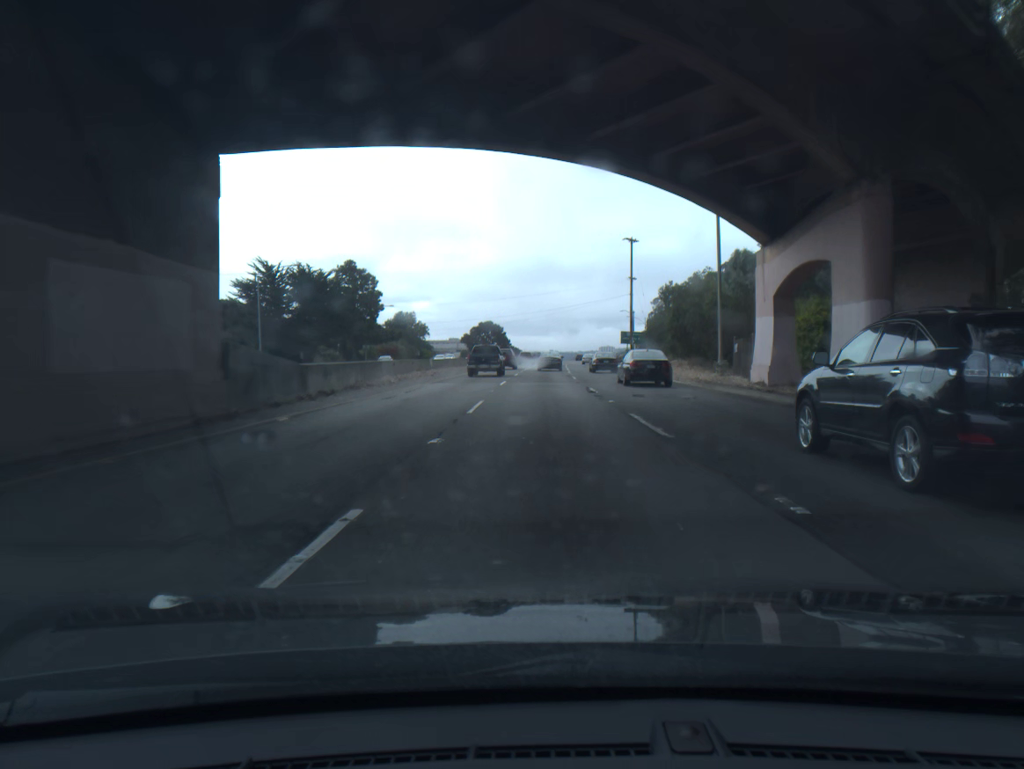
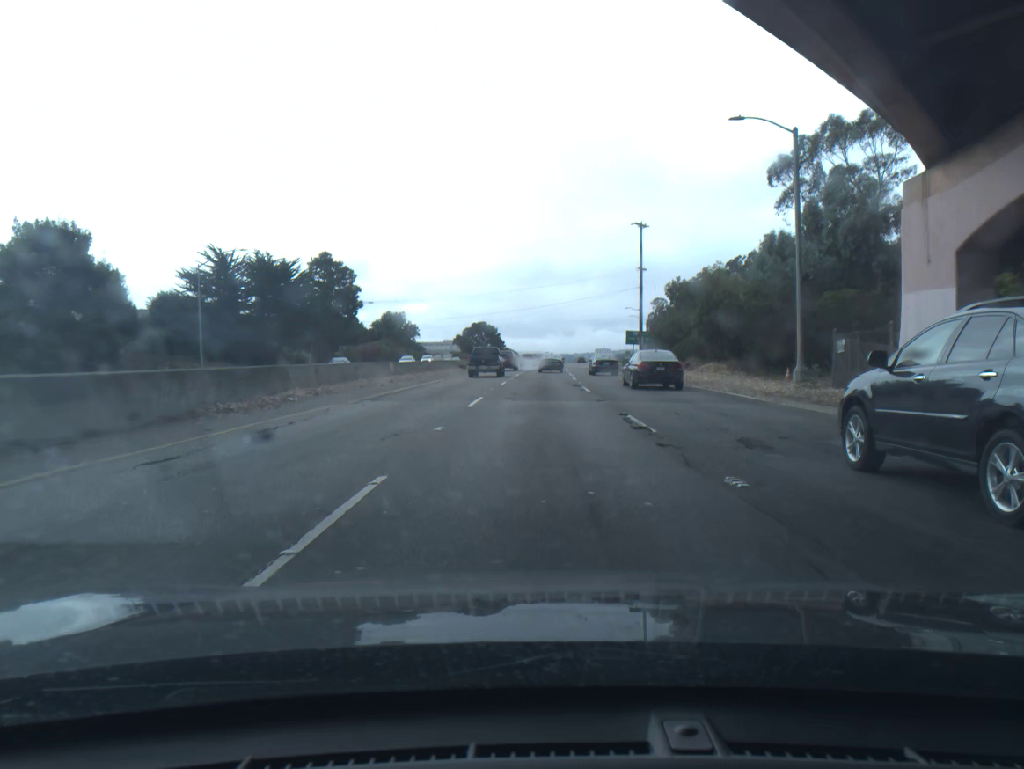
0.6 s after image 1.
(0.0, +13.0) m; 0°
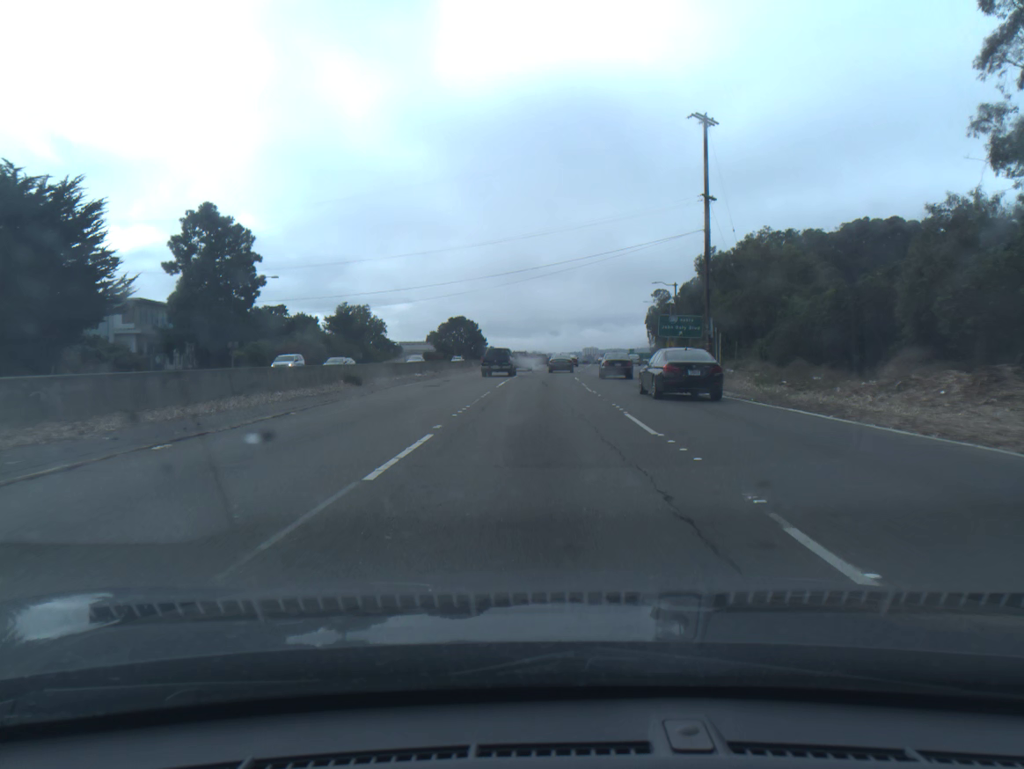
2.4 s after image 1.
(+0.3, +39.2) m; +1°
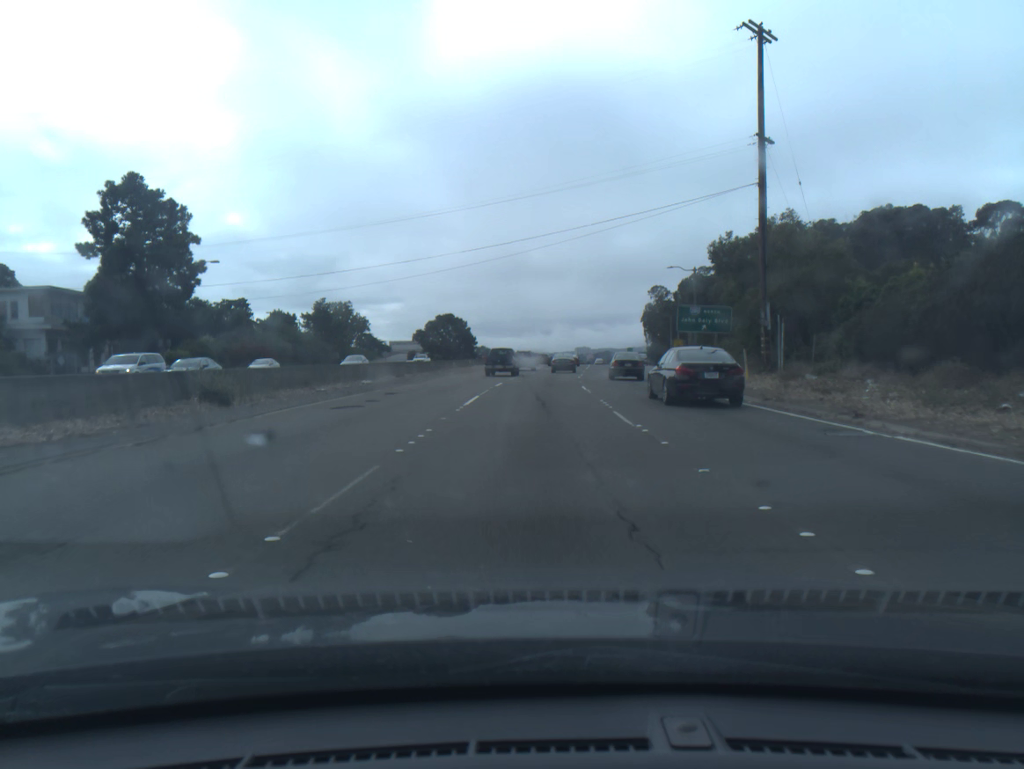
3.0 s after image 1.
(0.0, +13.3) m; +1°
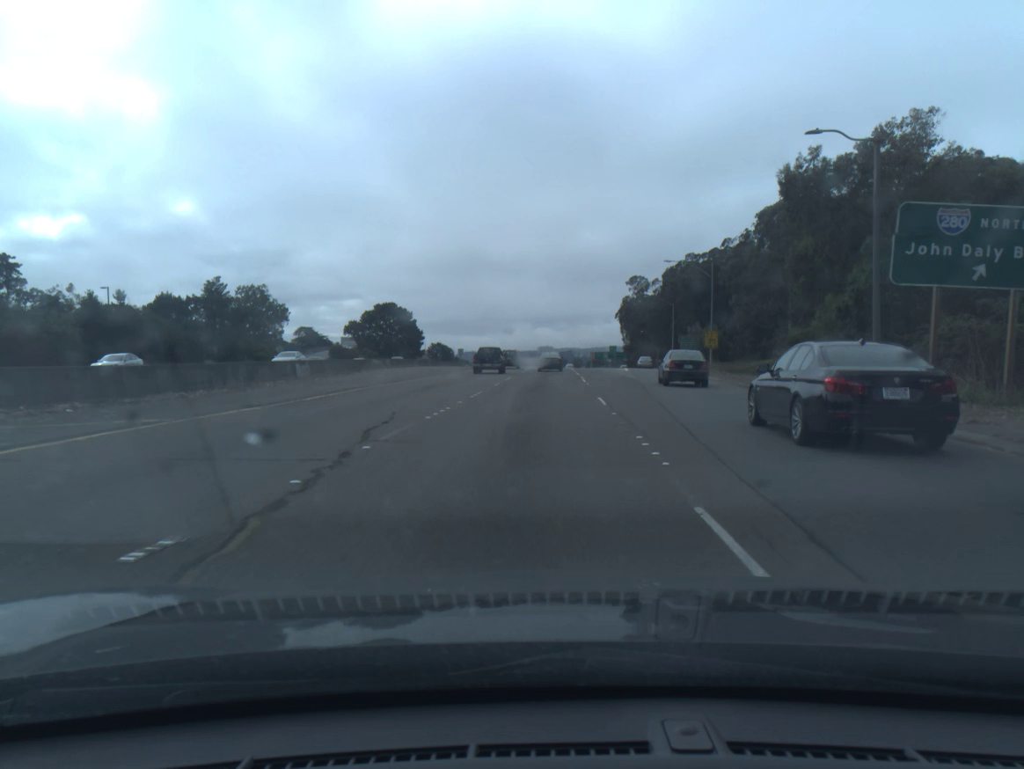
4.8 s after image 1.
(+0.9, +40.3) m; +3°
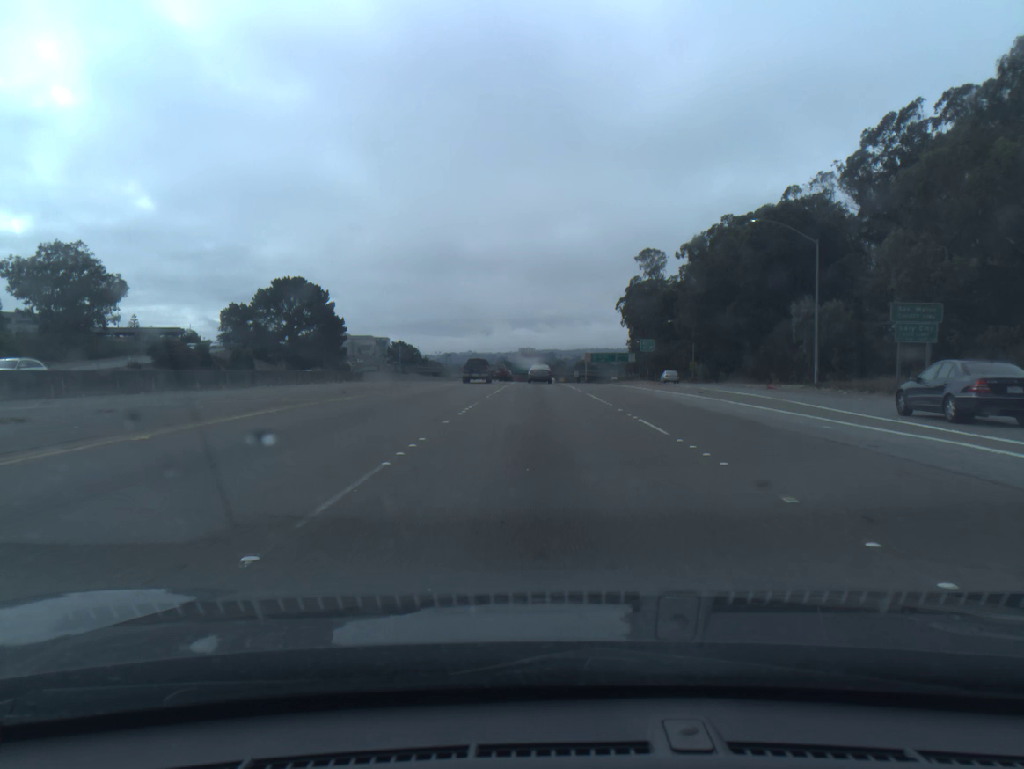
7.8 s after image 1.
(+1.0, +66.2) m; +2°
